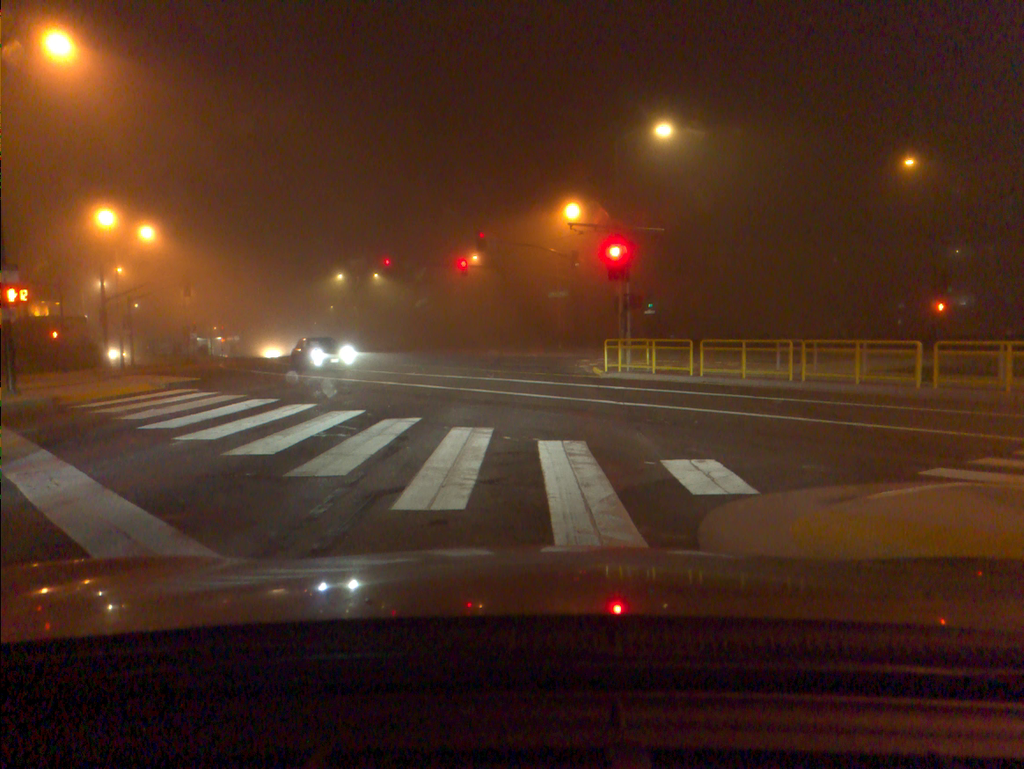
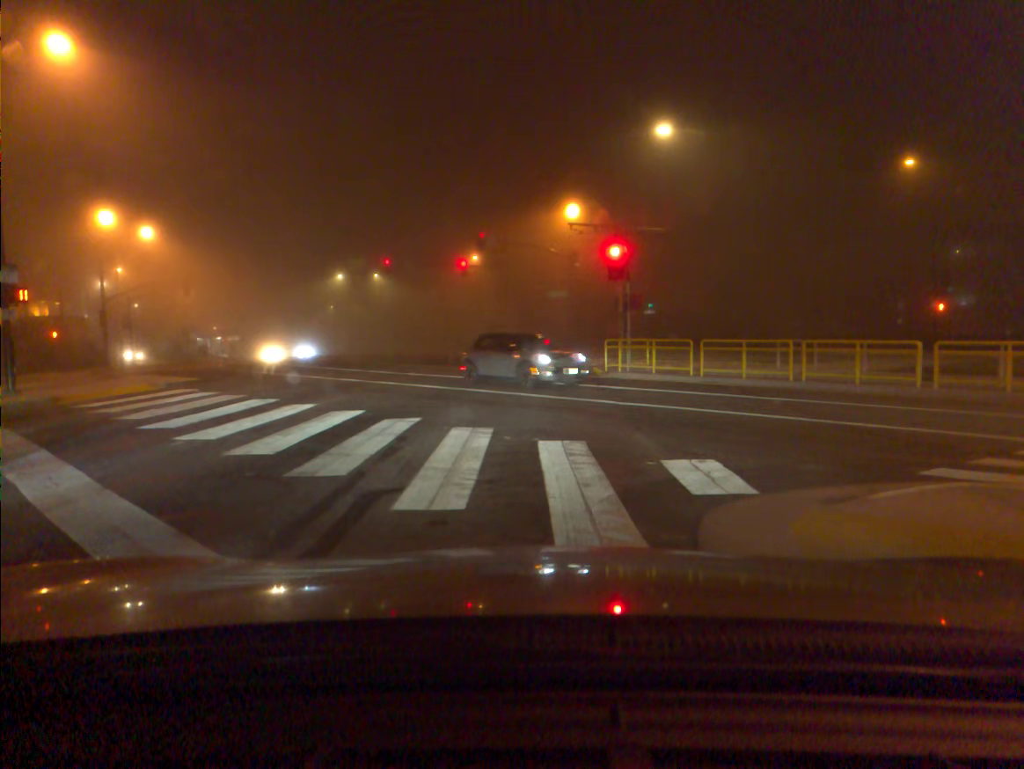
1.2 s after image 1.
(0.0, 0.0) m; 0°
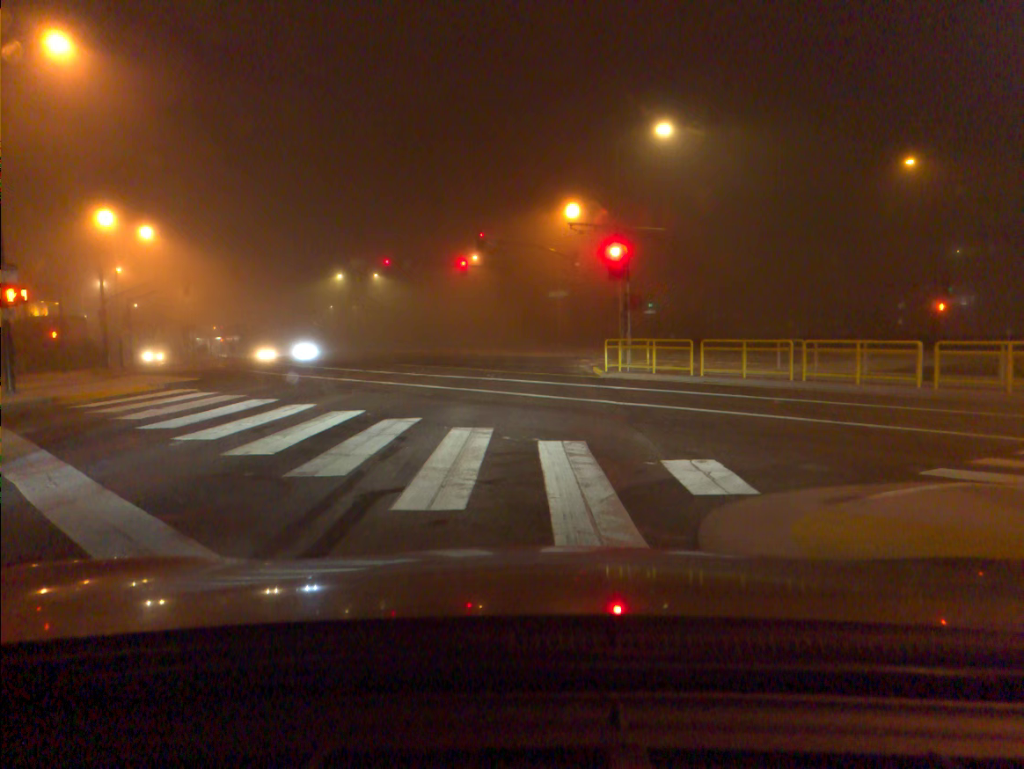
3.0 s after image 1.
(0.0, 0.0) m; 0°
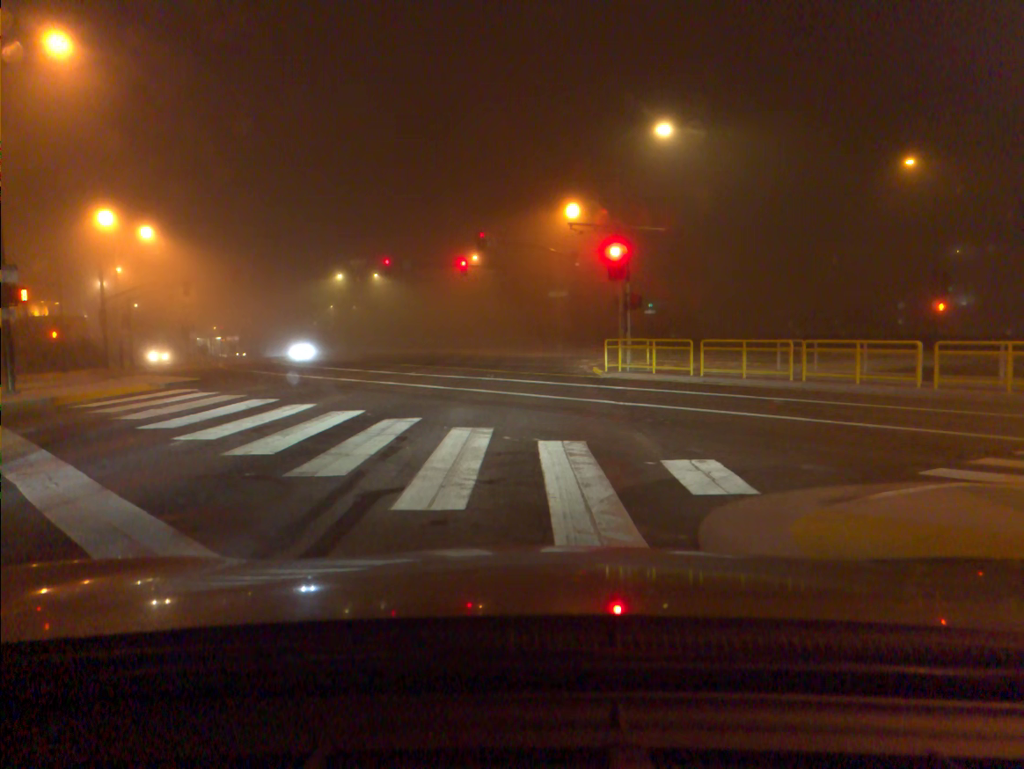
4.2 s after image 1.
(0.0, 0.0) m; 0°
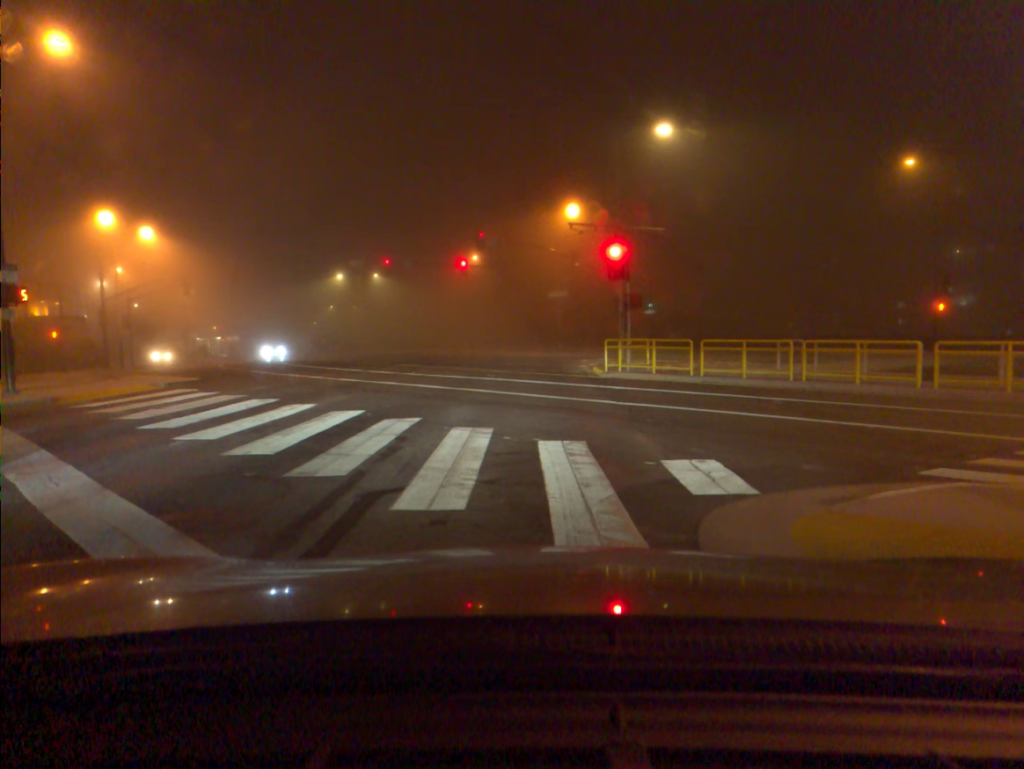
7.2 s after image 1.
(0.0, 0.0) m; 0°
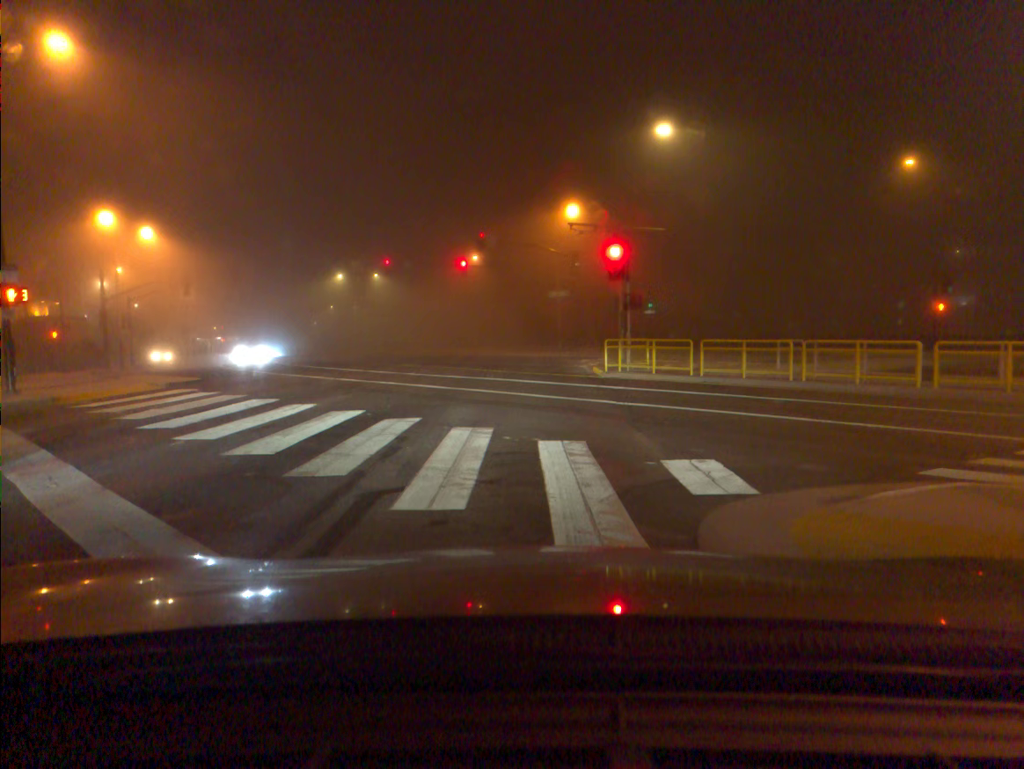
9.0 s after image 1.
(0.0, 0.0) m; 0°
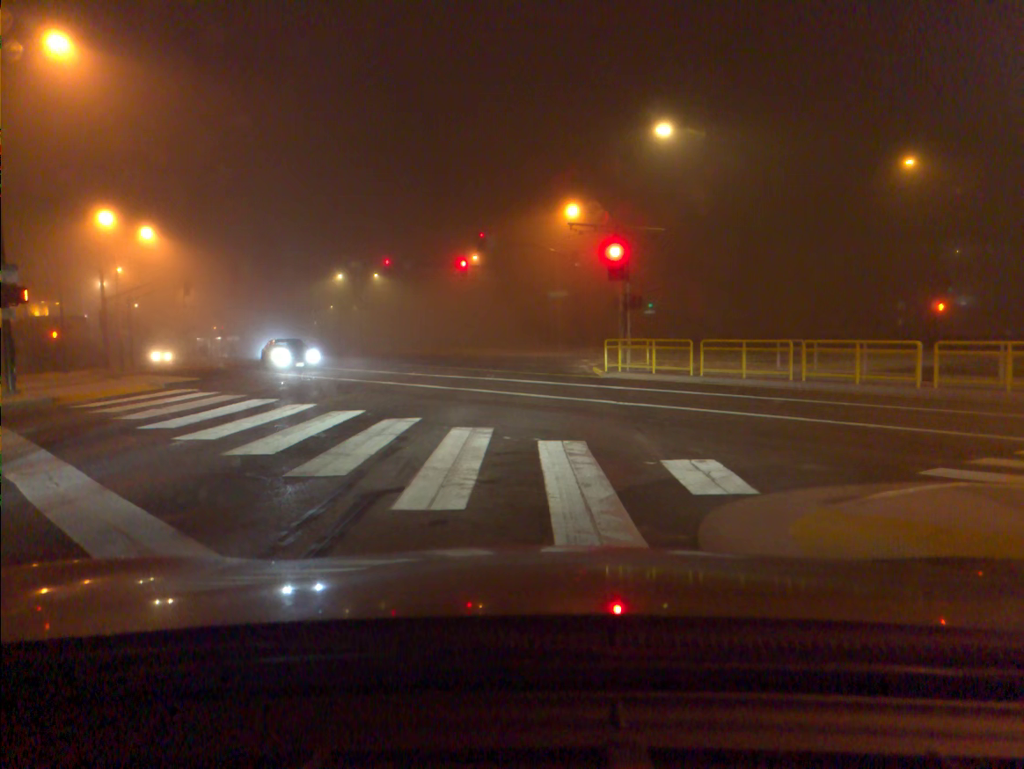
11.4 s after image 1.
(0.0, 0.0) m; 0°
